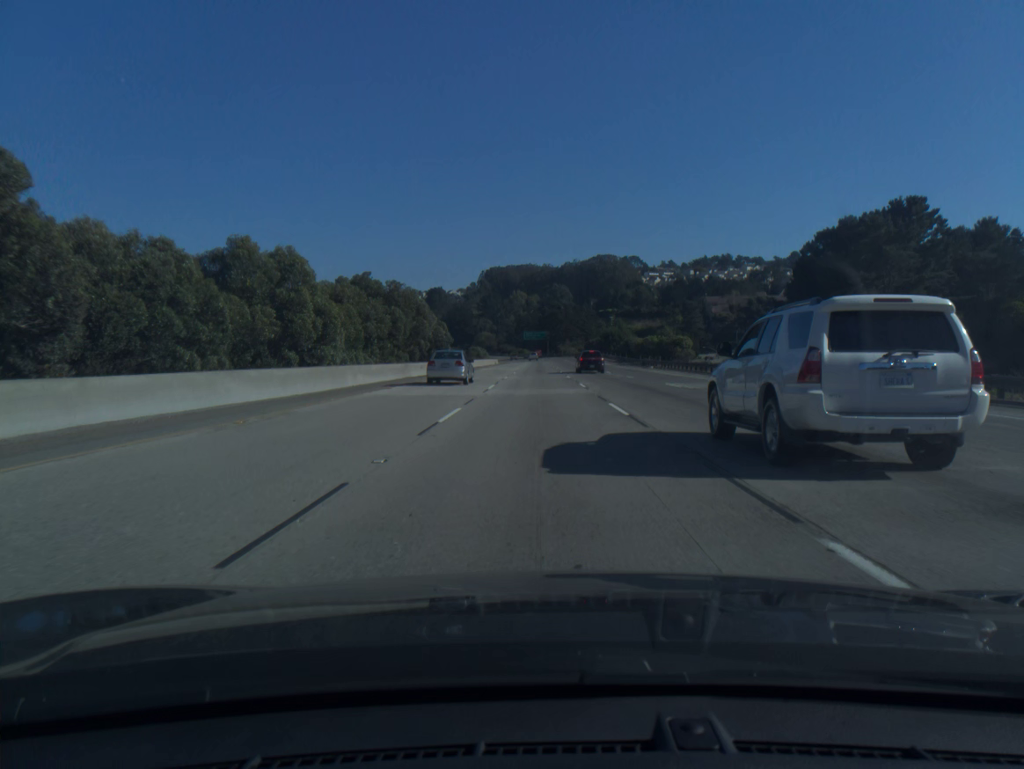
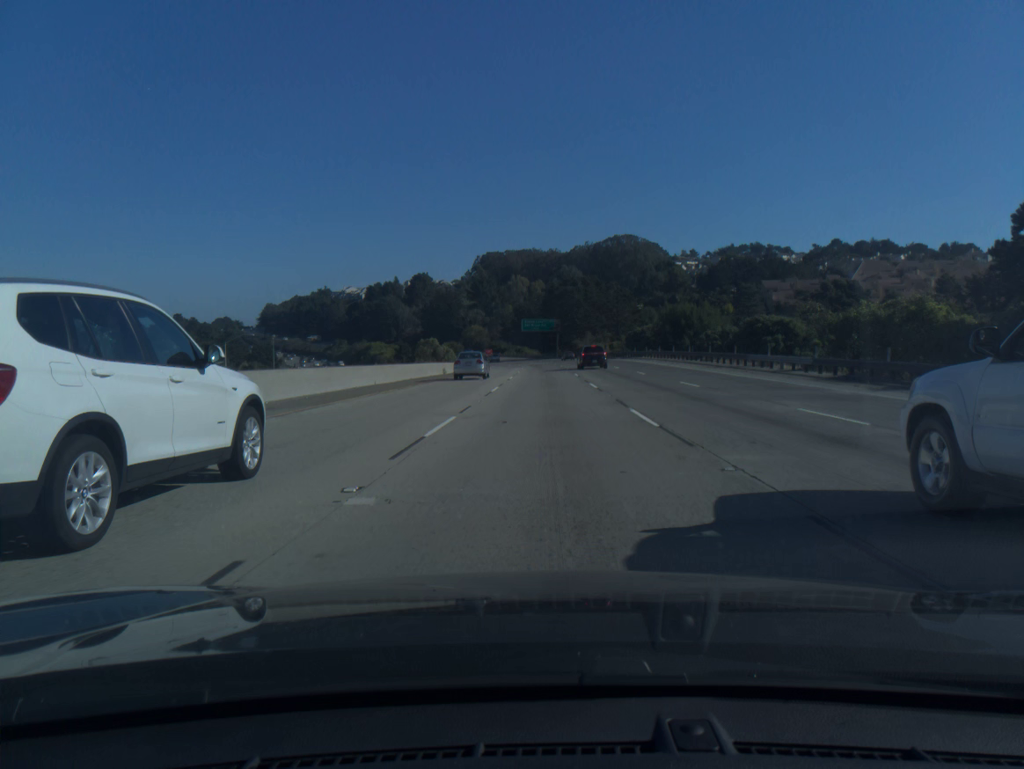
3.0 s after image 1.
(-0.4, +90.0) m; 0°
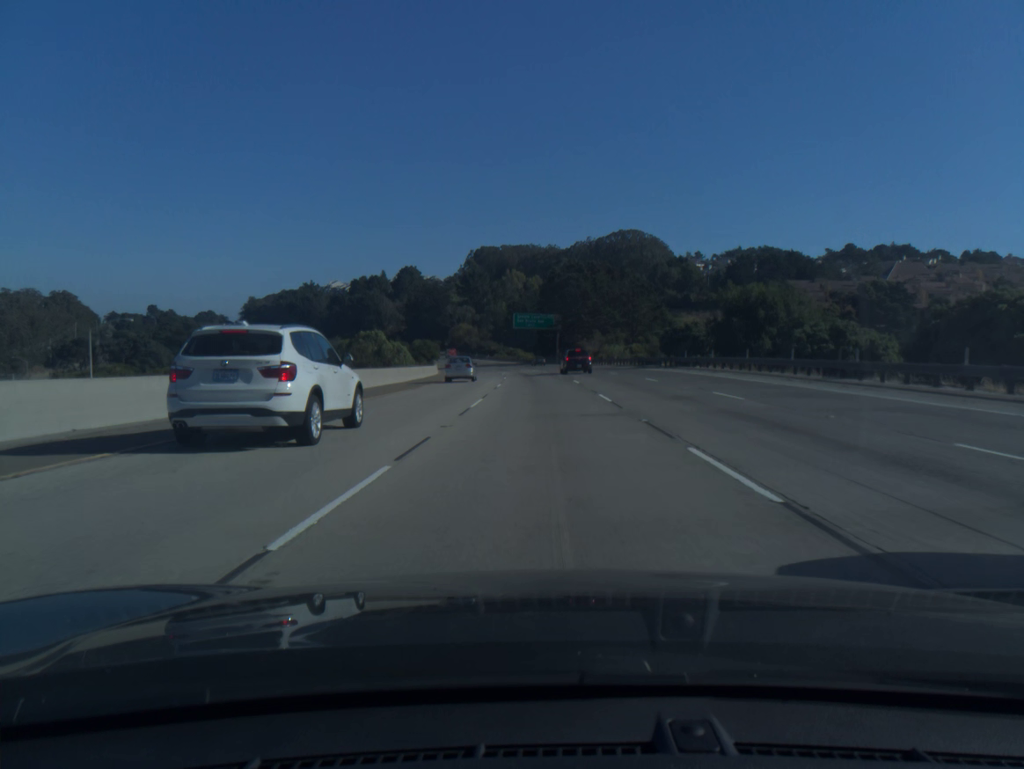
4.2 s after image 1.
(+0.1, +36.0) m; 0°
